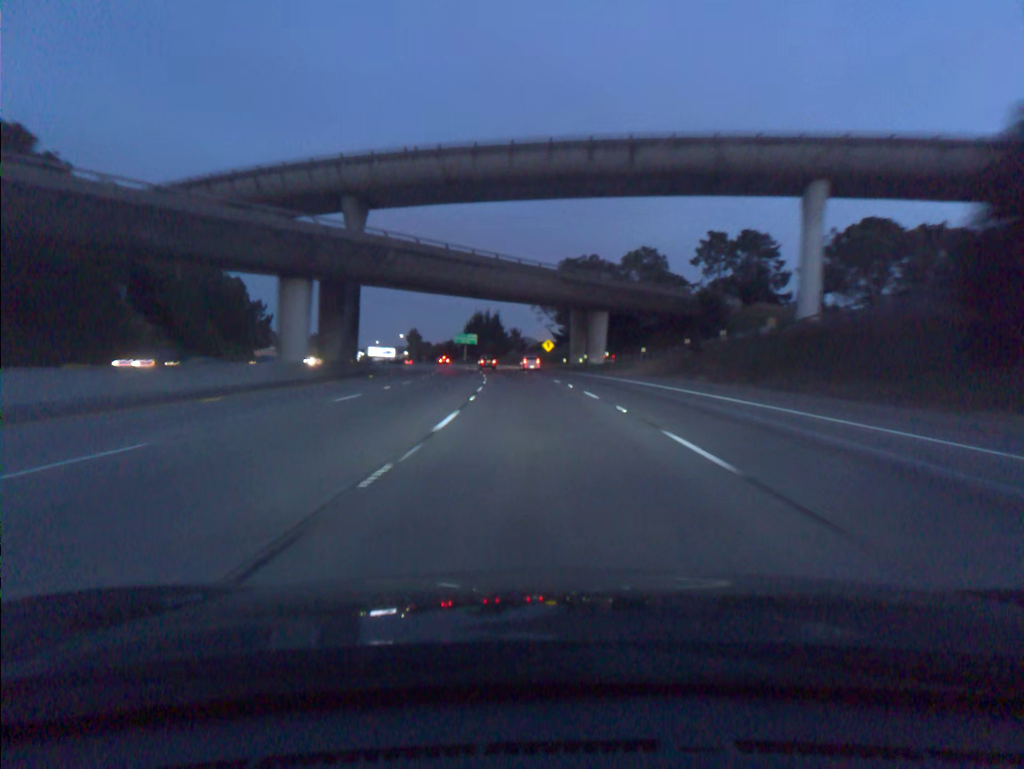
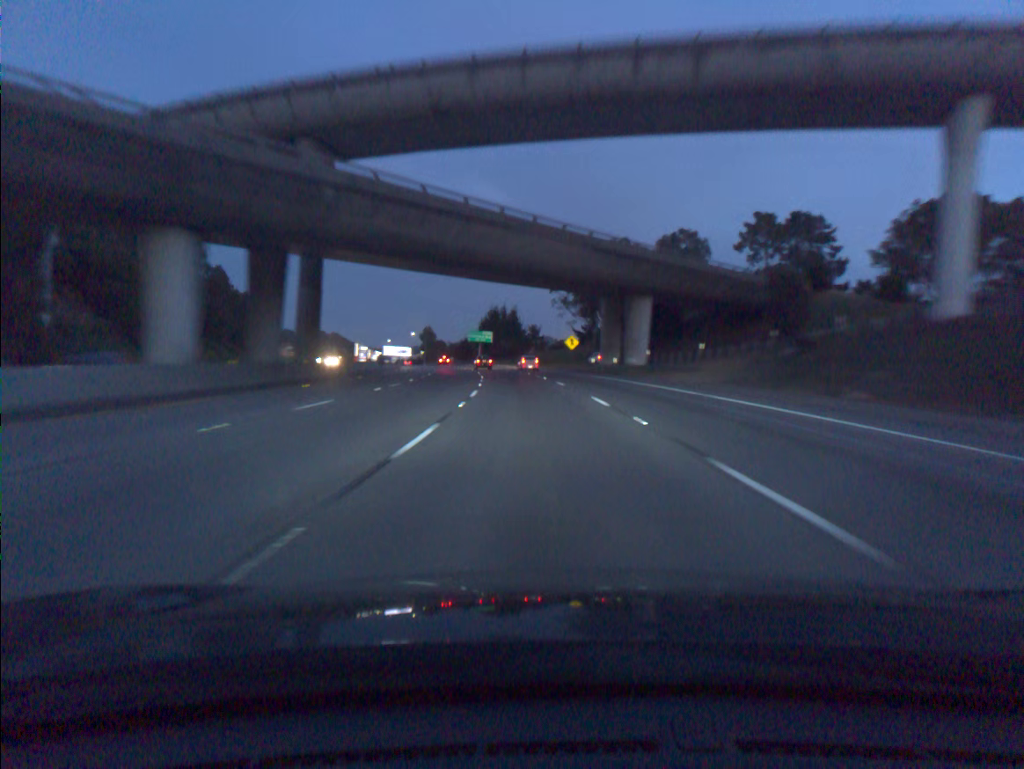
(-0.2, +18.0) m; -1°
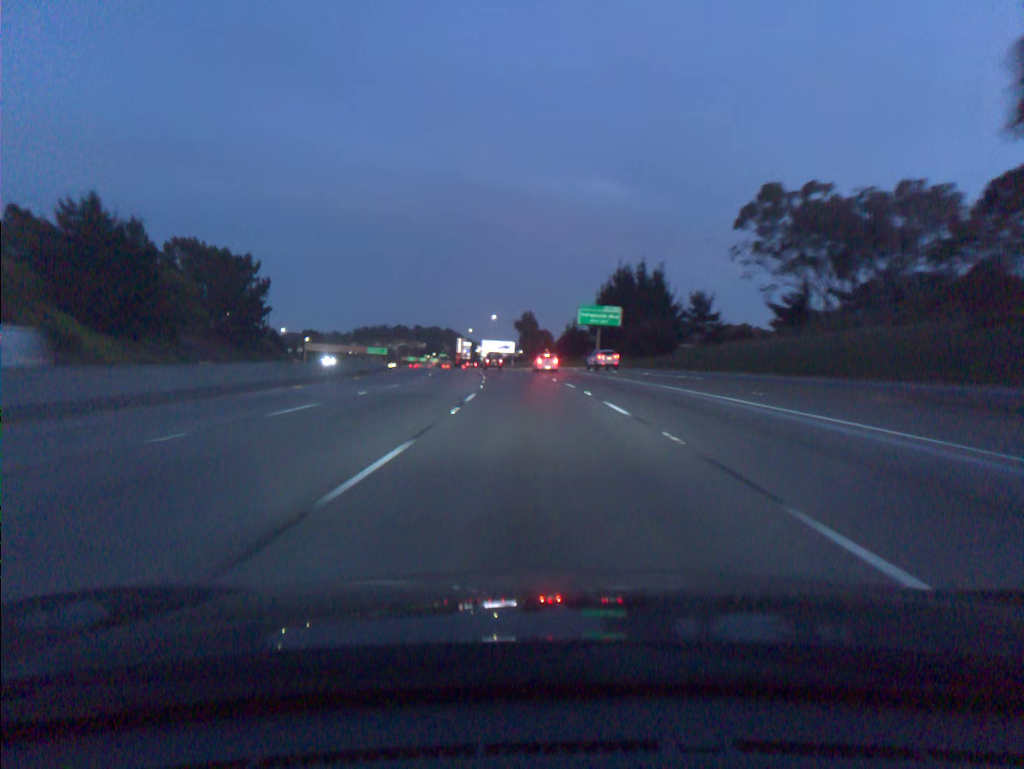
(-6.7, +90.4) m; -9°
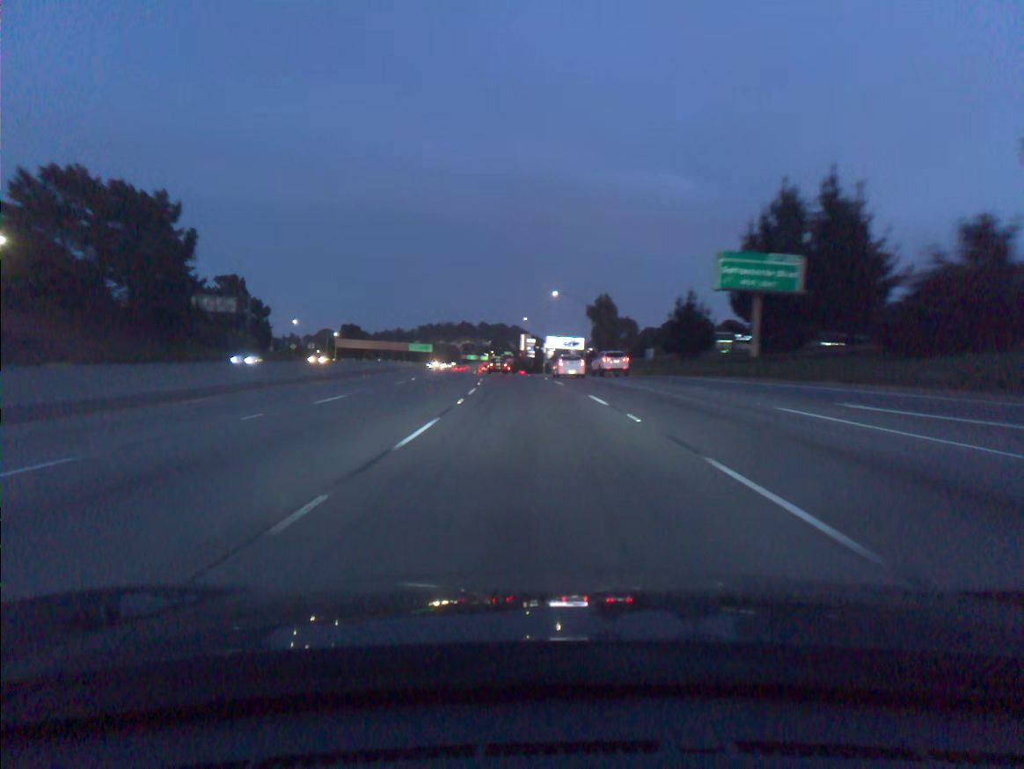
(-2.3, +54.6) m; -5°
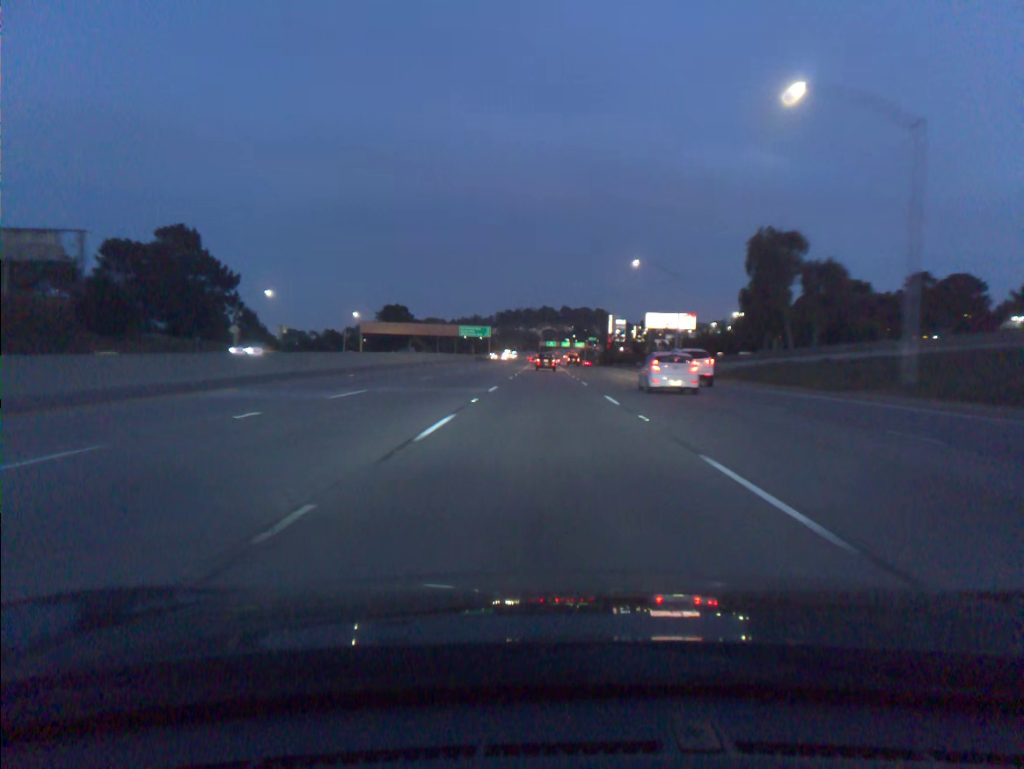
(-4.2, +72.5) m; -6°
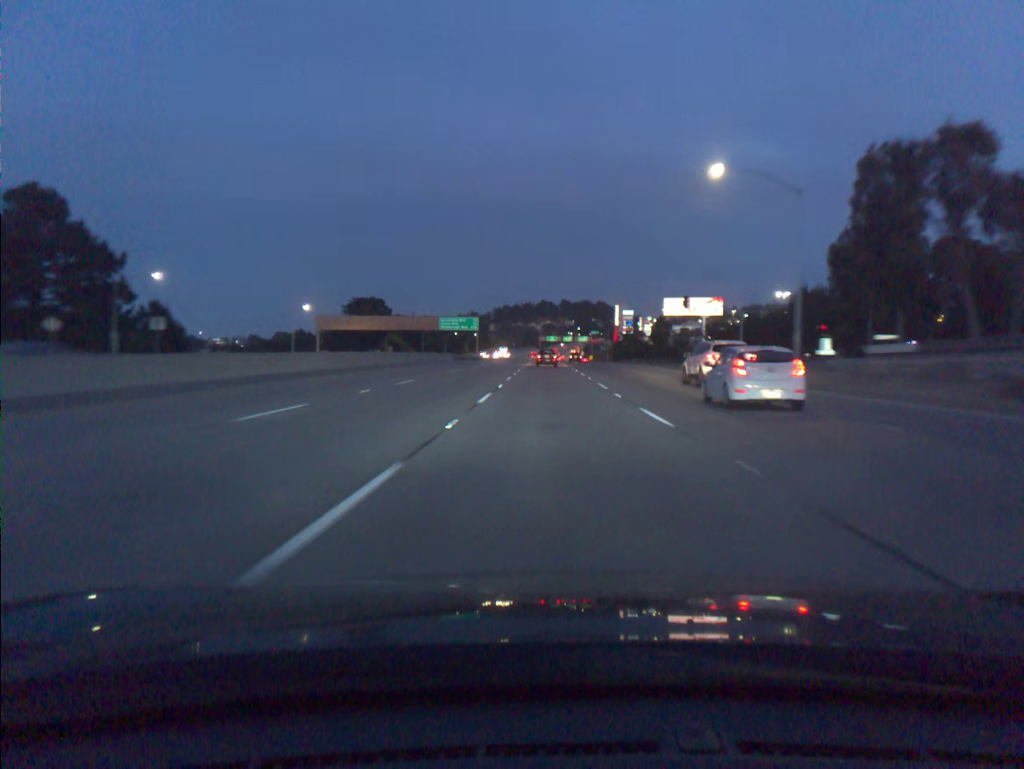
(-0.1, +36.0) m; 0°
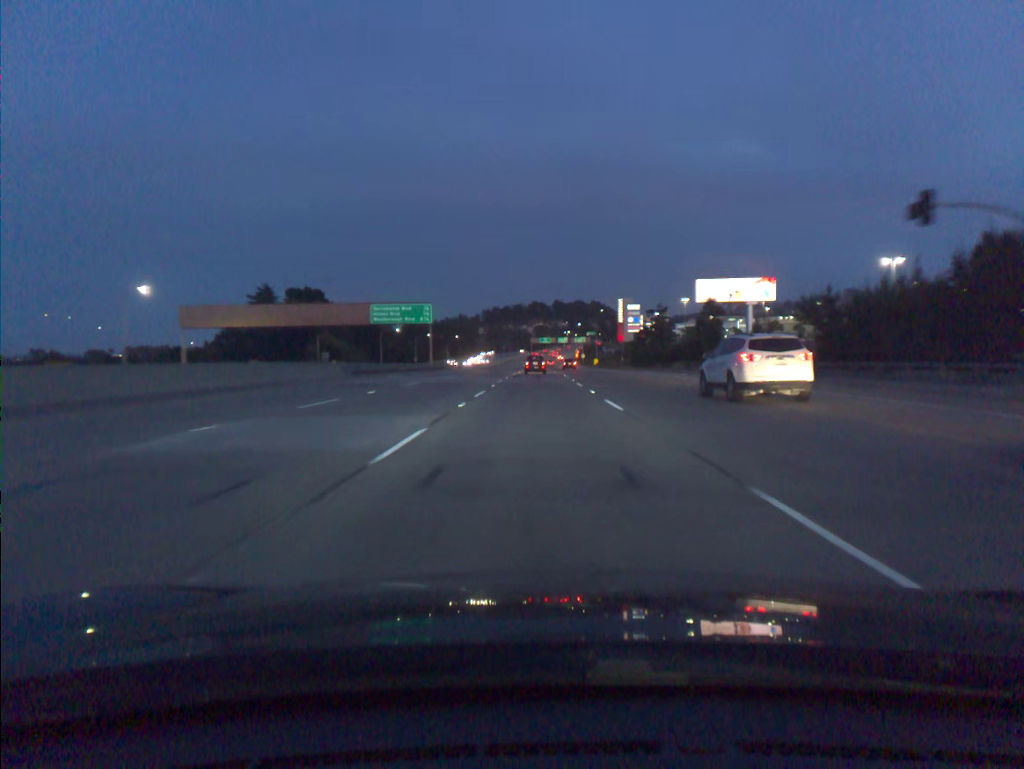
(+0.4, +53.6) m; +1°
